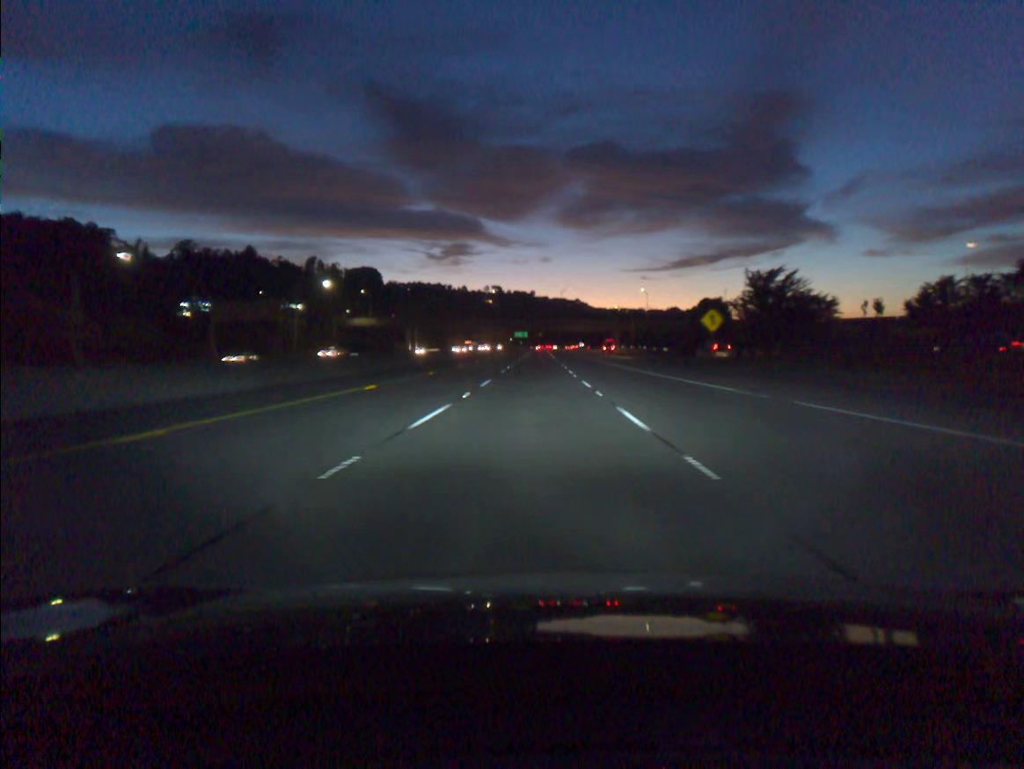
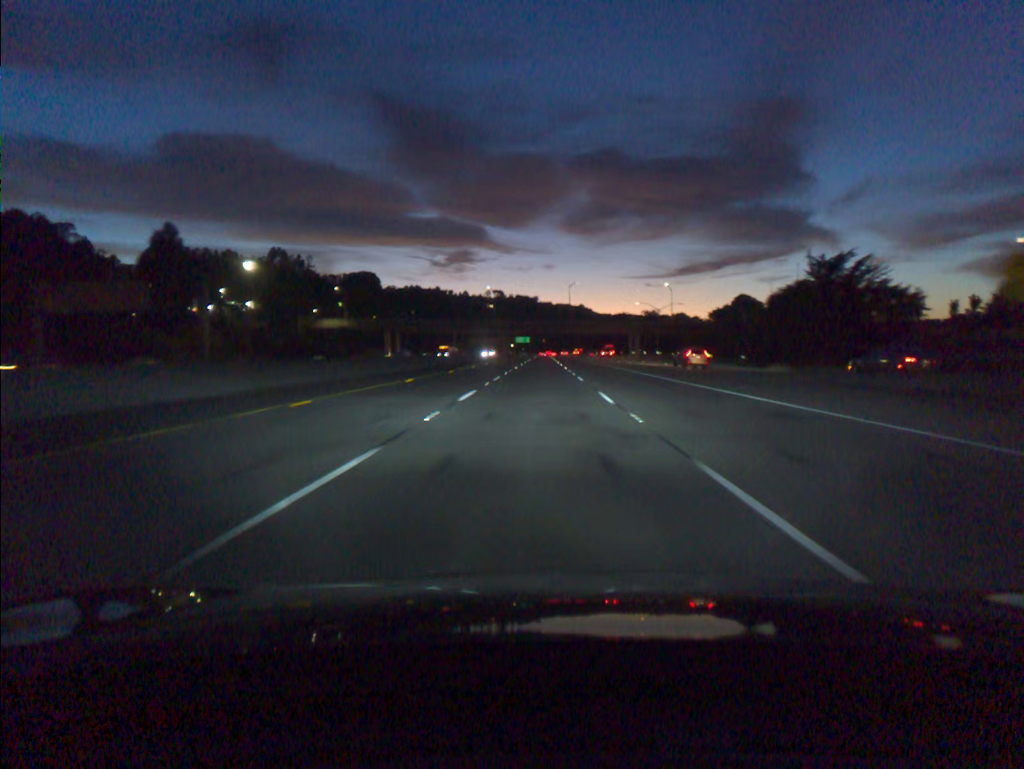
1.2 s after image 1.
(-0.1, +36.5) m; 0°
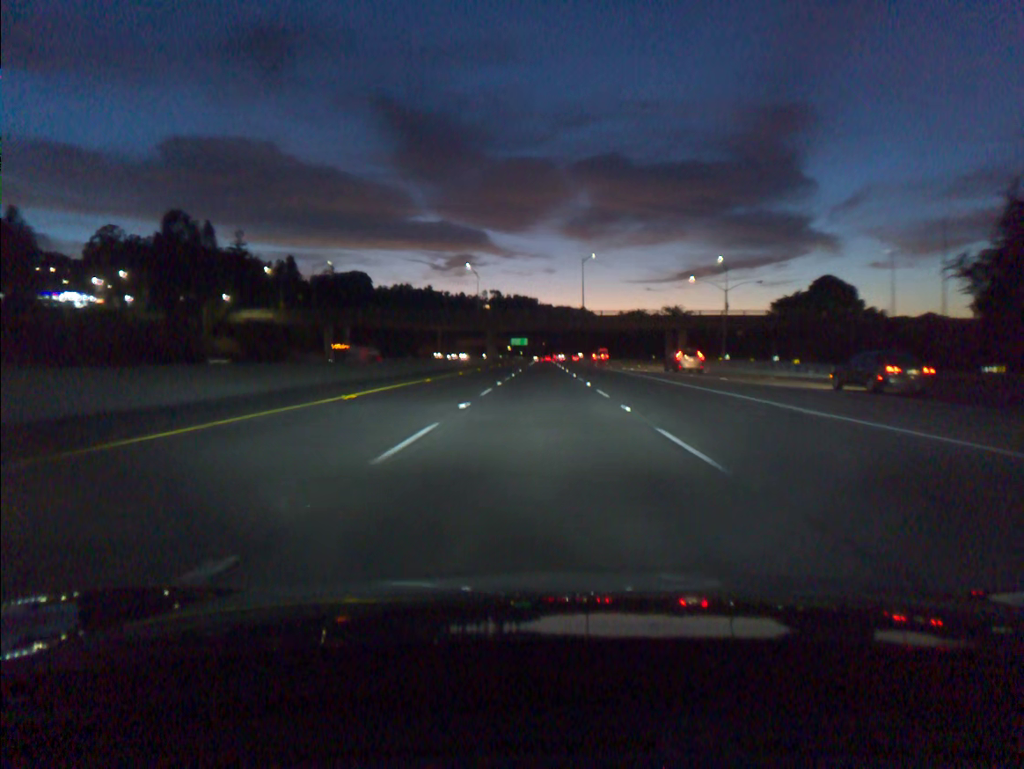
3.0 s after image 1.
(-0.1, +54.6) m; 0°
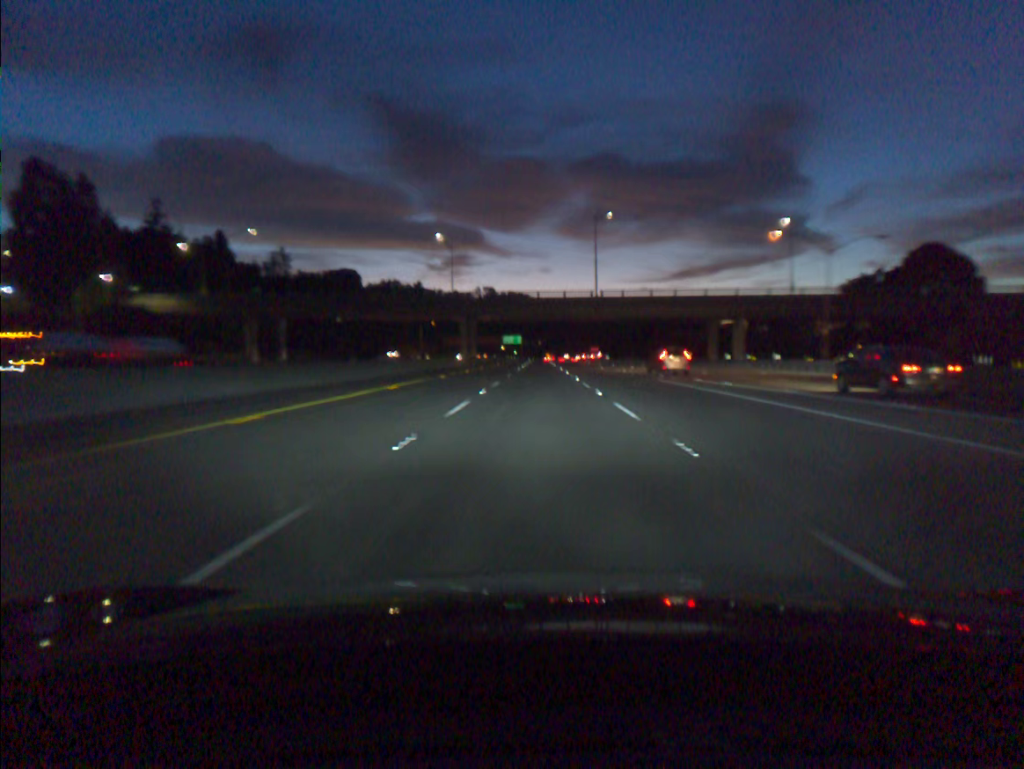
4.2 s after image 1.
(0.0, +36.3) m; 0°
